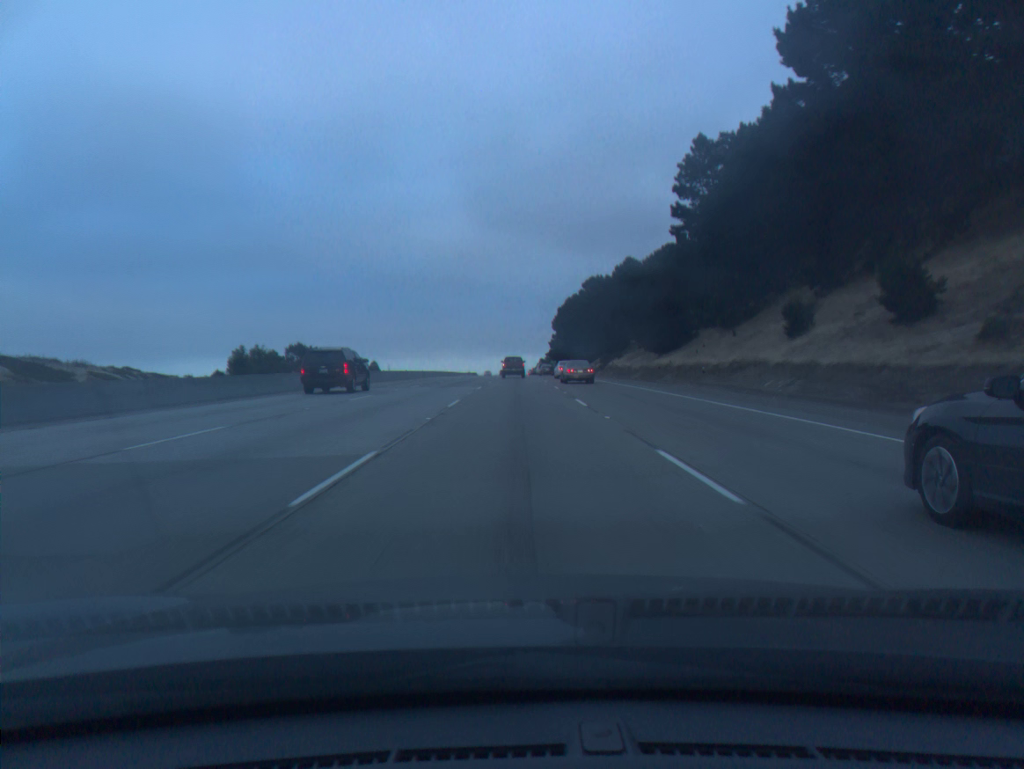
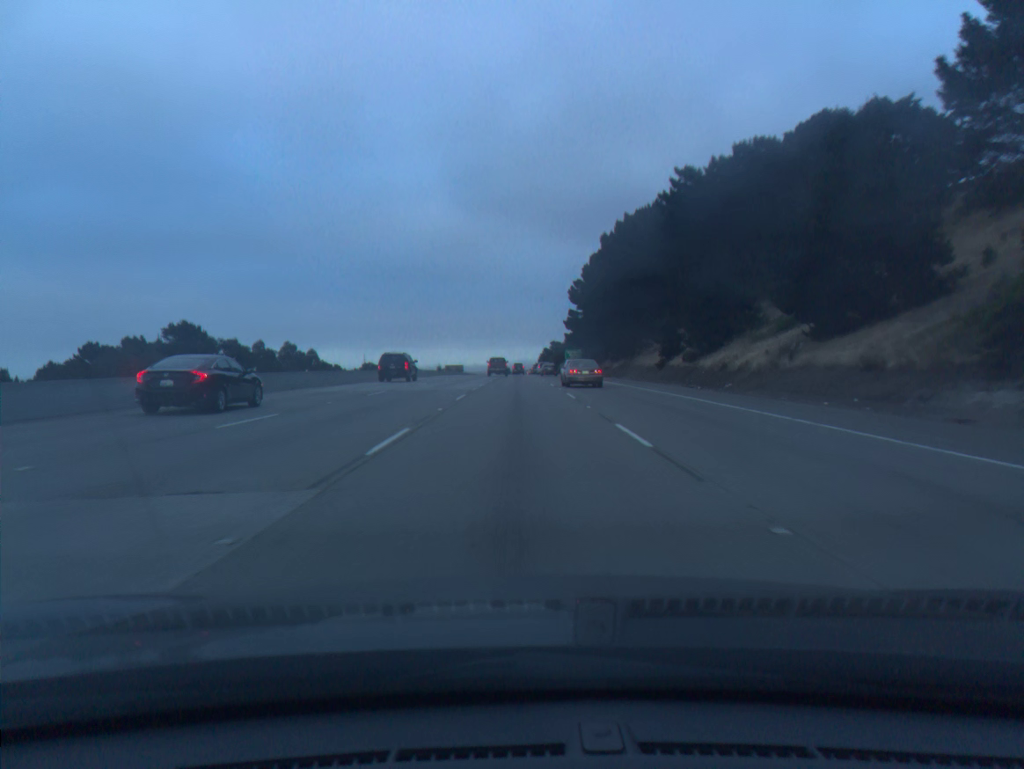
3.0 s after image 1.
(-0.2, +84.2) m; 0°
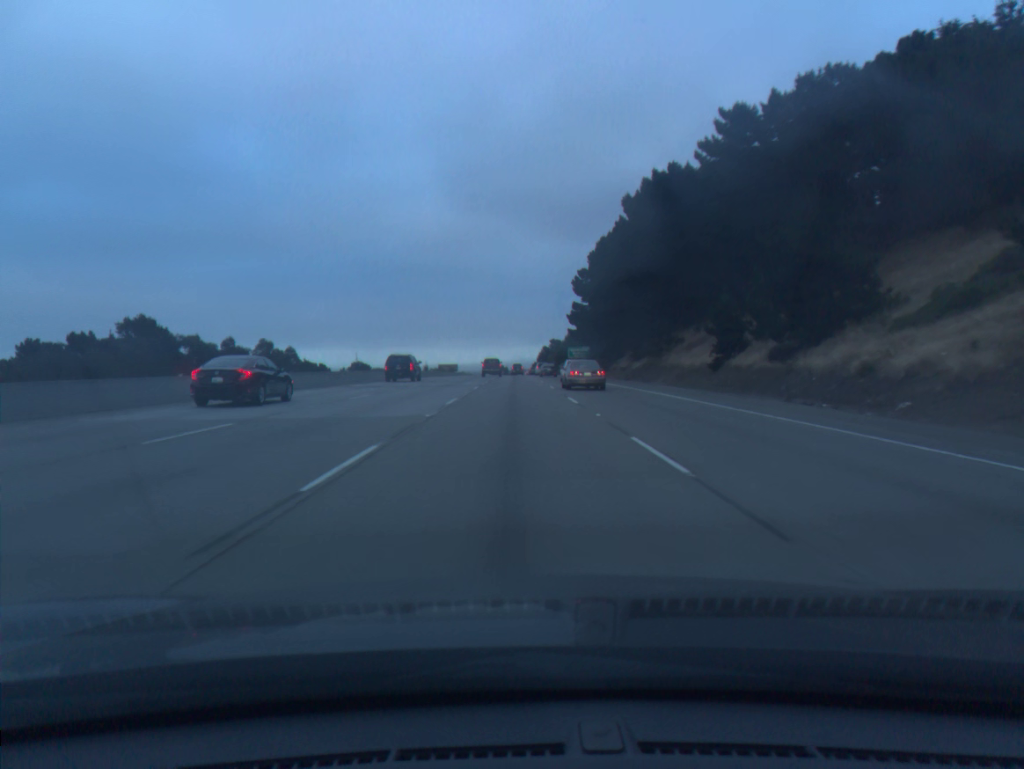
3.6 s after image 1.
(0.0, +17.3) m; 0°
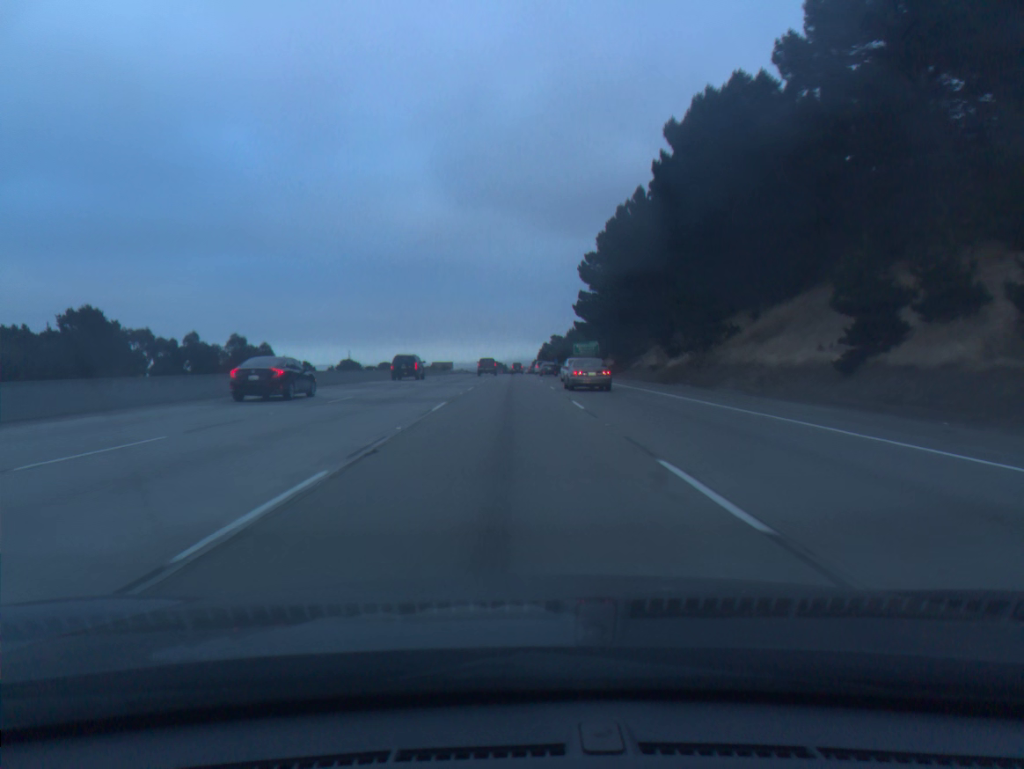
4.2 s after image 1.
(0.0, +17.4) m; 0°
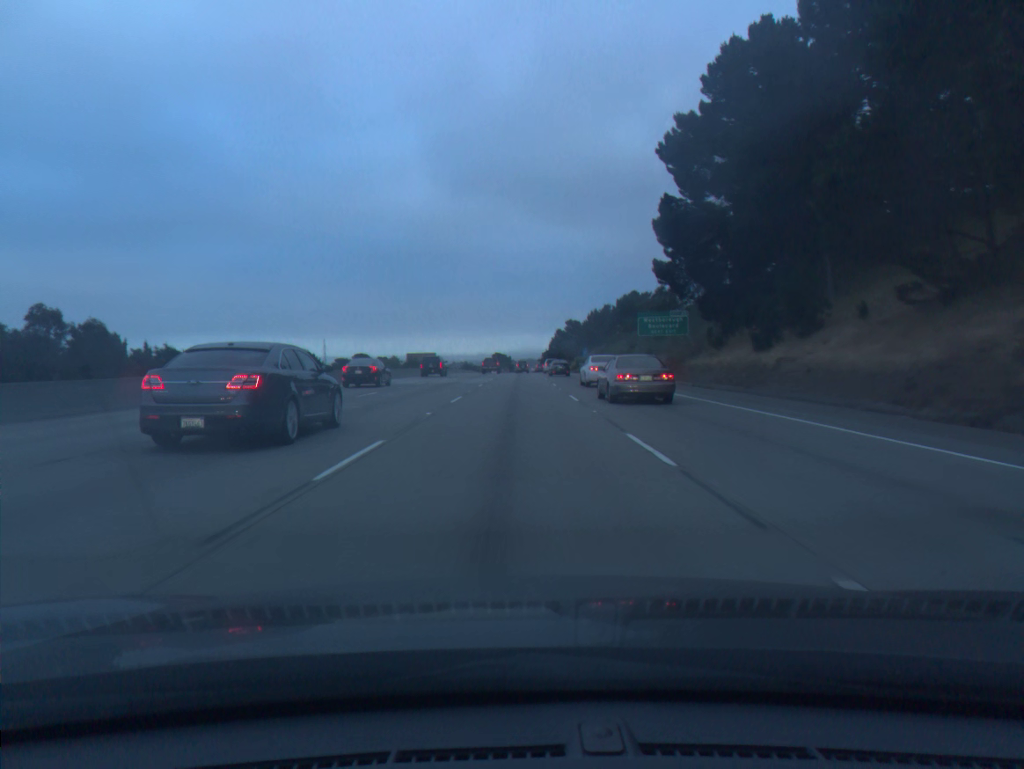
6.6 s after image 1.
(-0.3, +69.7) m; 0°
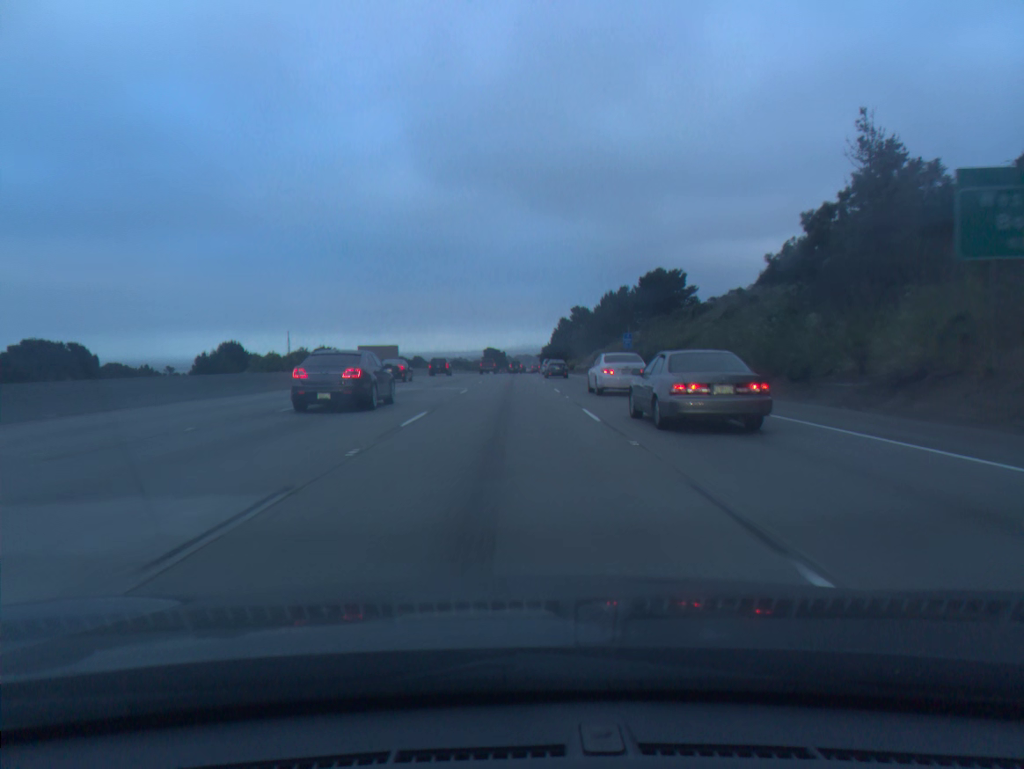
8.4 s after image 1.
(+0.3, +52.0) m; 0°
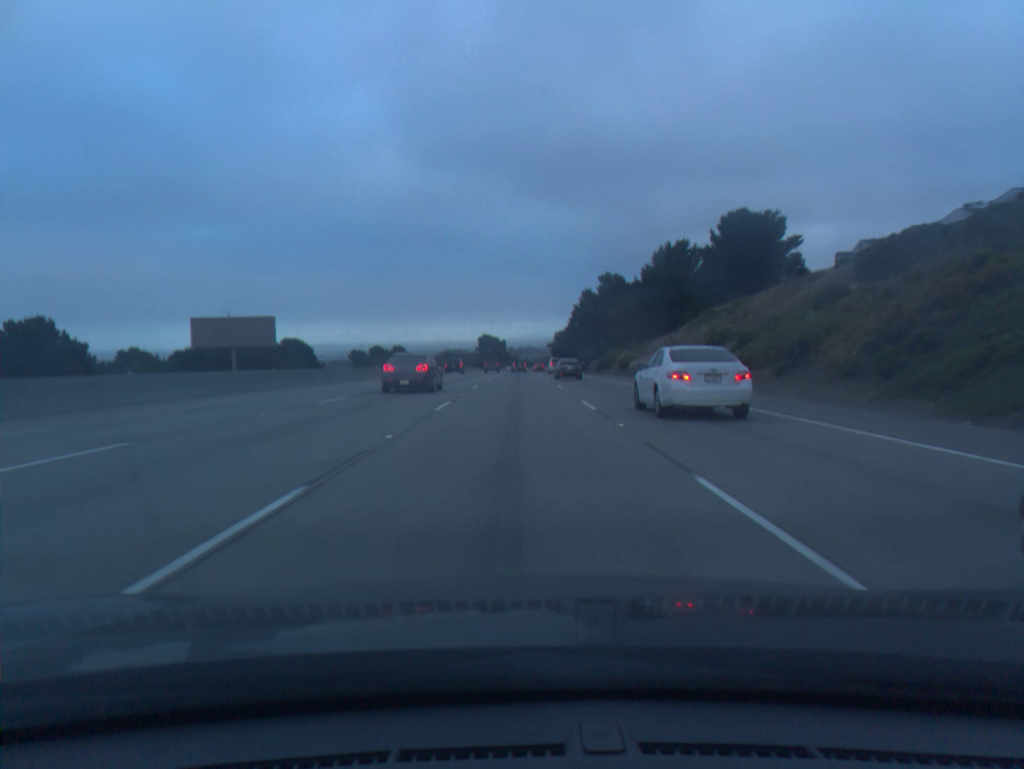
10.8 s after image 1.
(-0.3, +70.0) m; 0°
